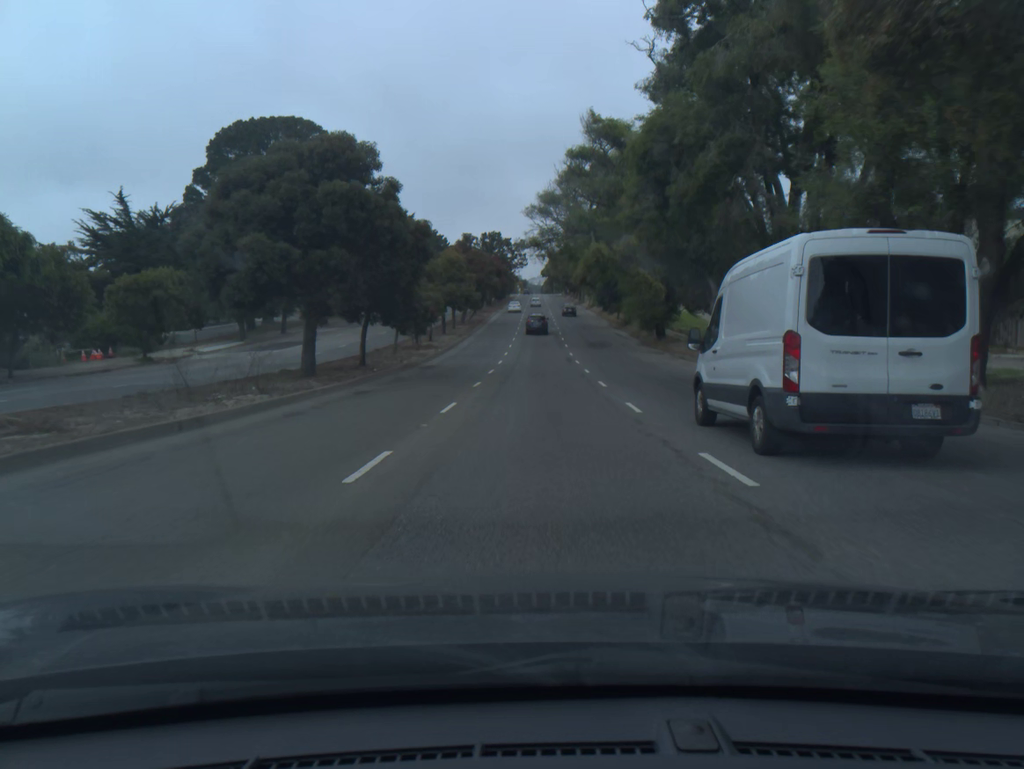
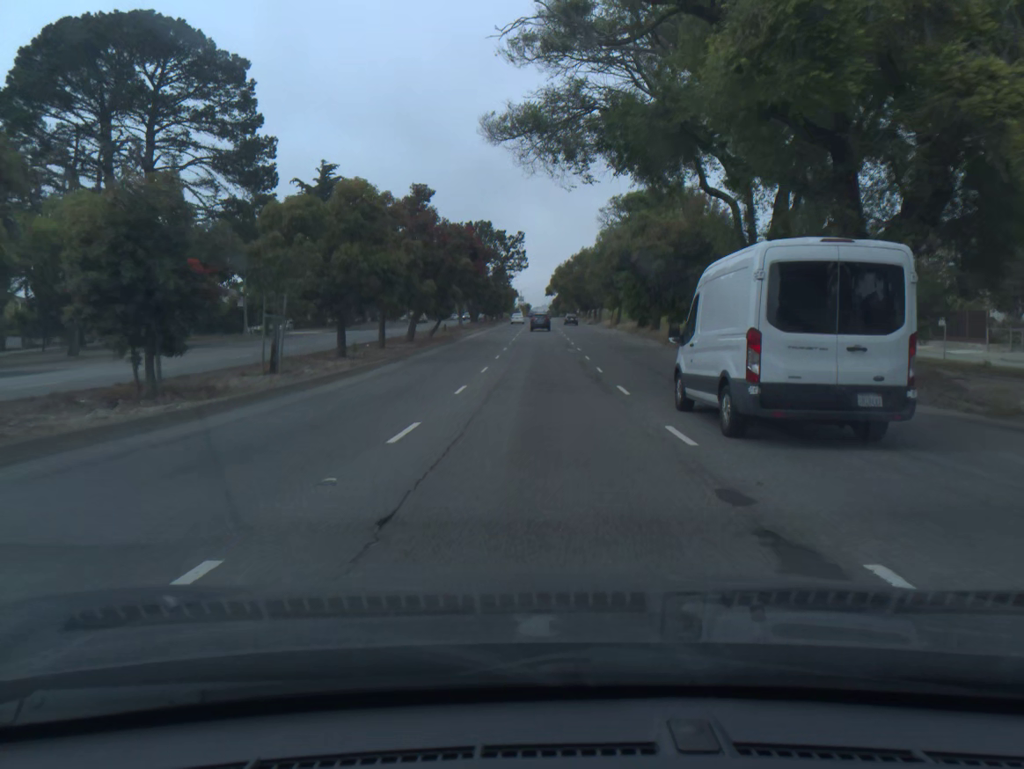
(0.0, +34.0) m; 0°
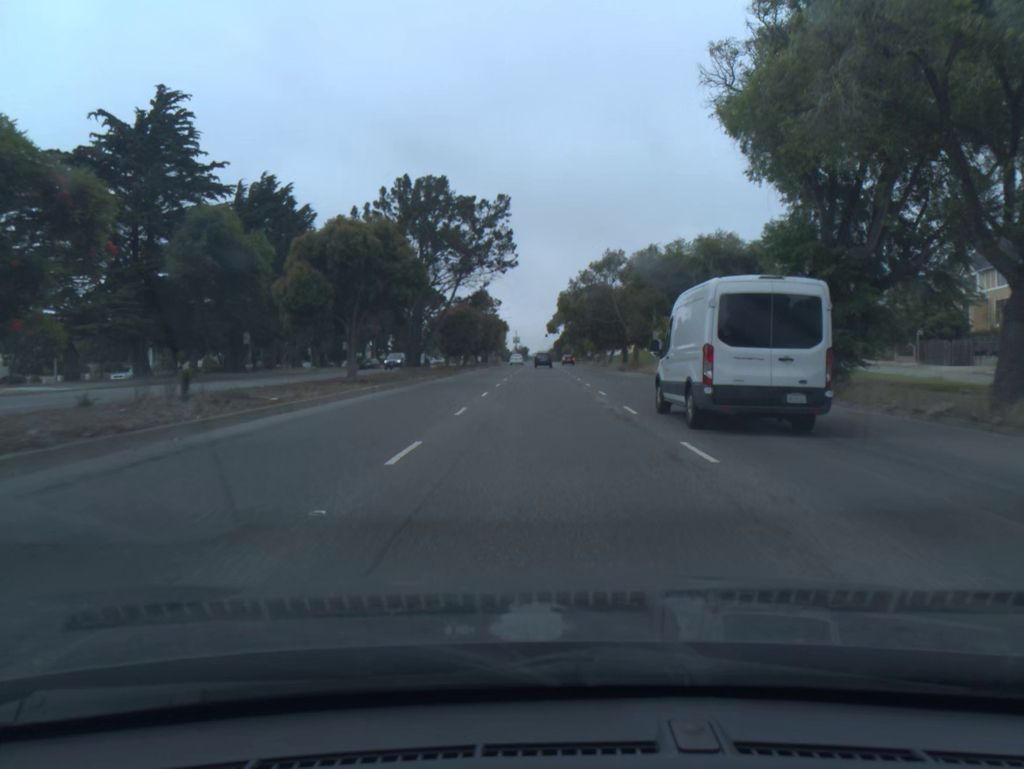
(0.0, +43.9) m; 0°
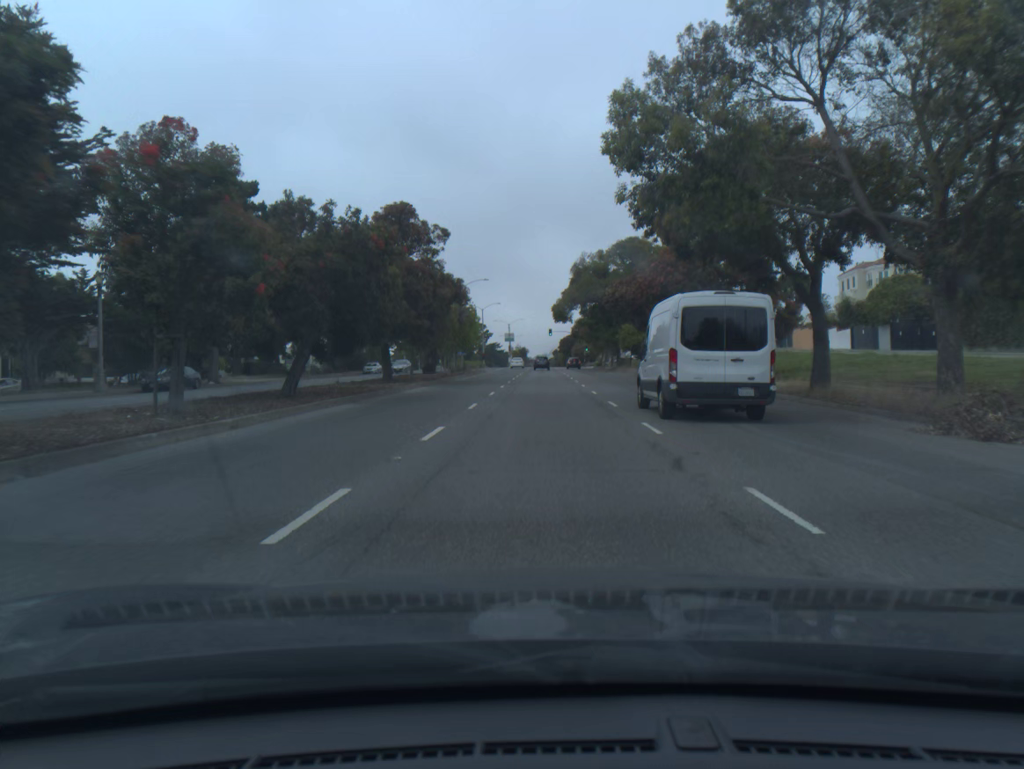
(+0.1, +54.0) m; 0°
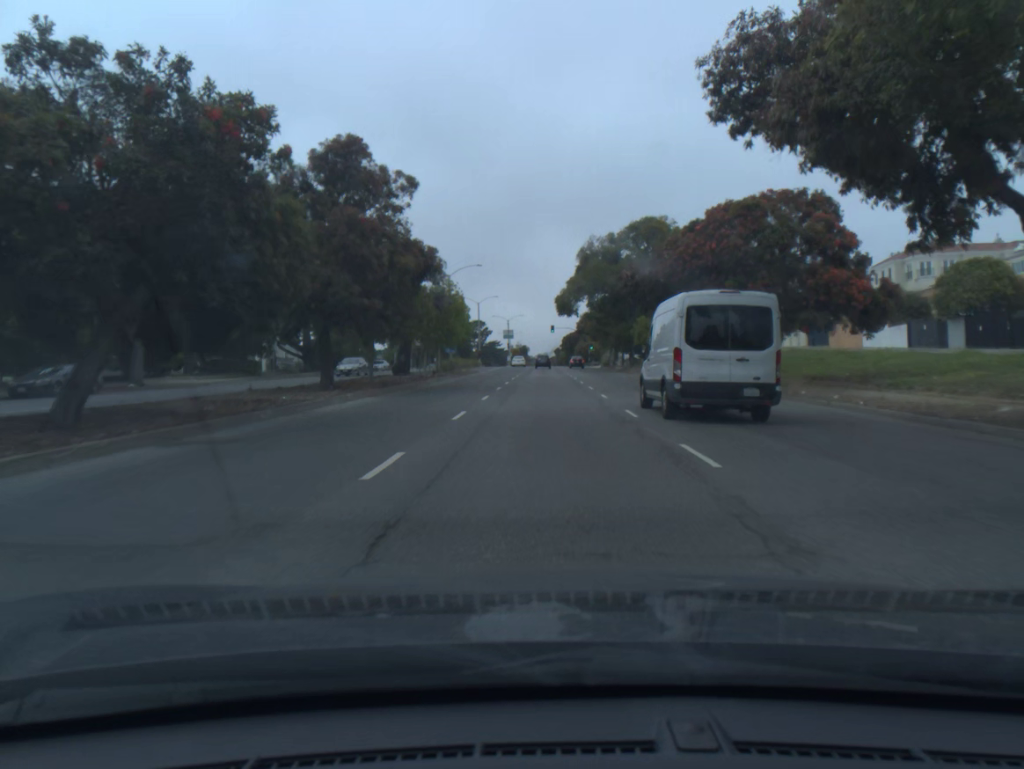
(0.0, +11.2) m; 0°
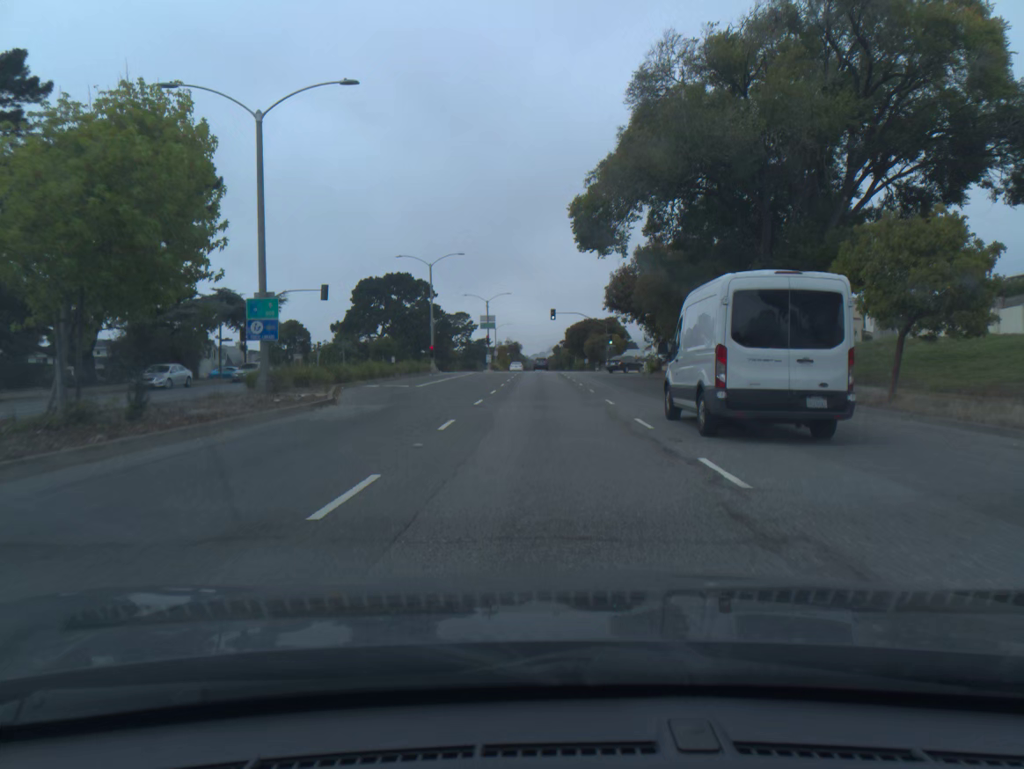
(+0.1, +45.0) m; 0°
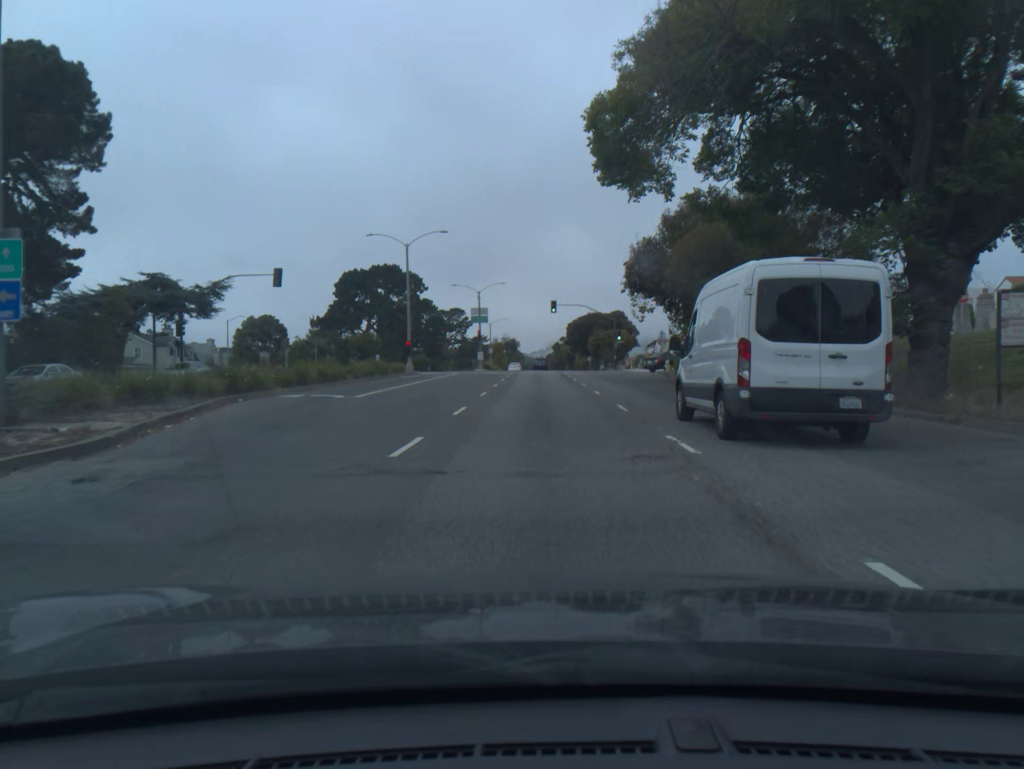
(0.0, +11.2) m; 0°
